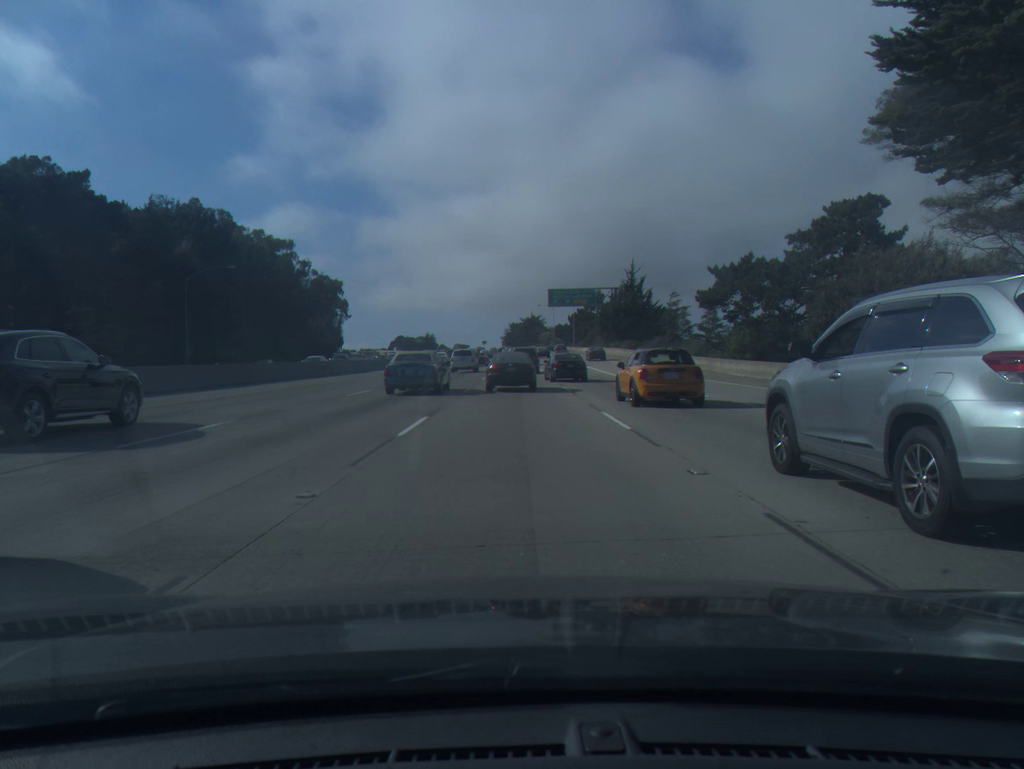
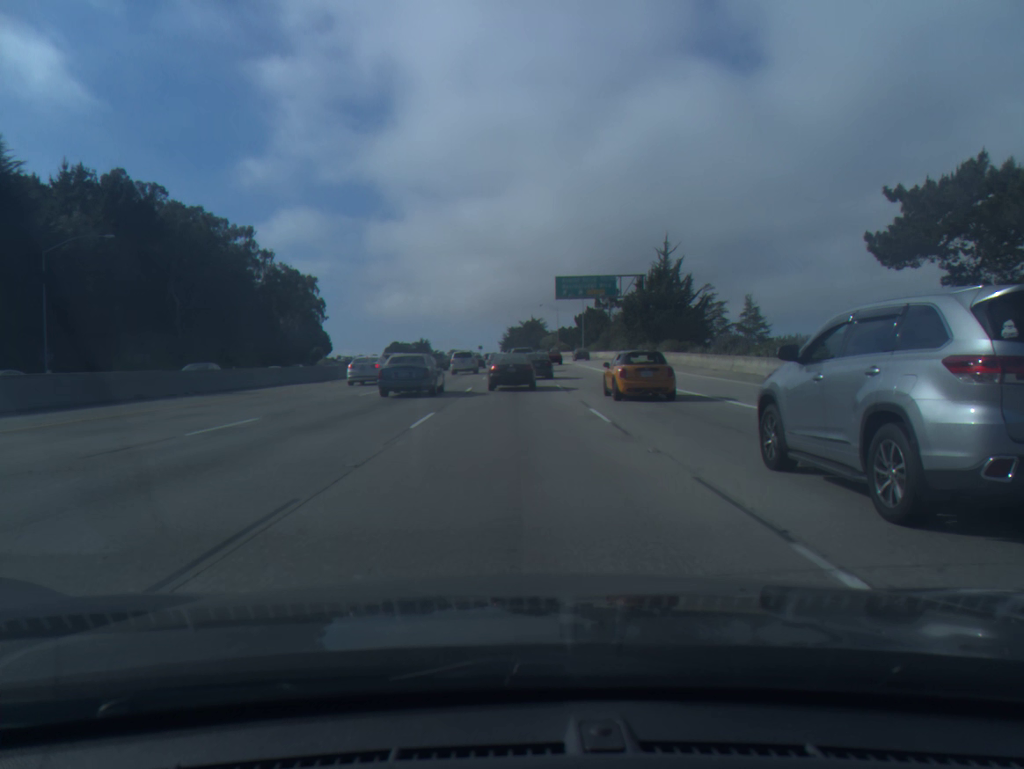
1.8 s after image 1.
(0.0, +26.8) m; 0°
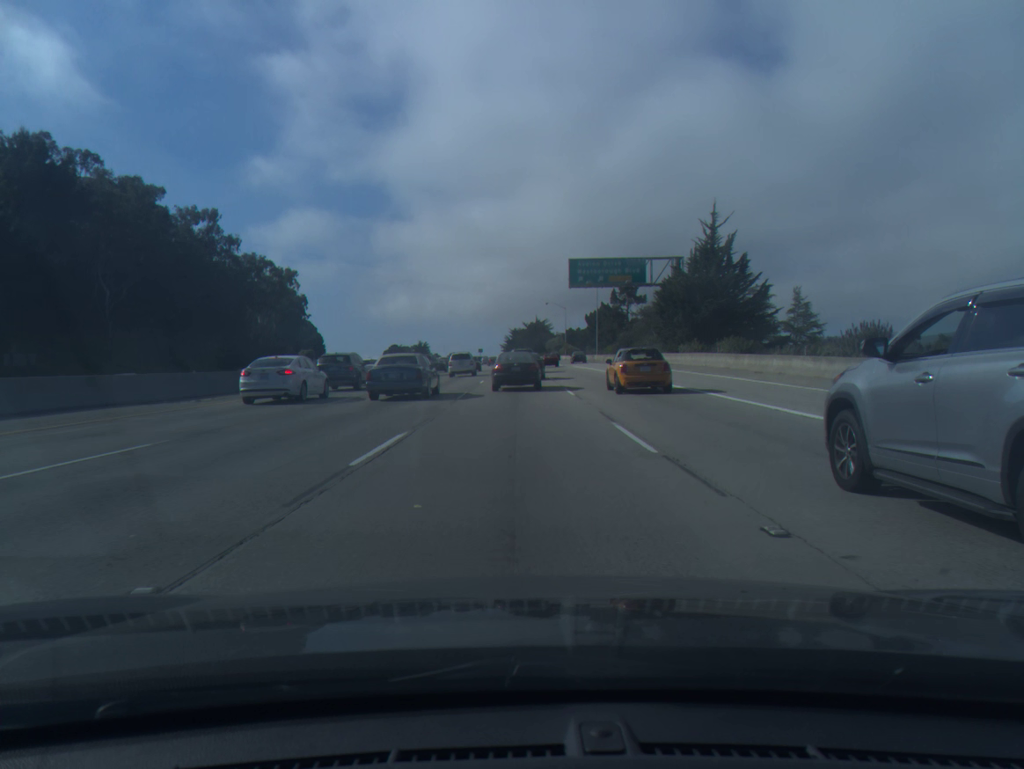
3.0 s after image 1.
(0.0, +19.6) m; 0°
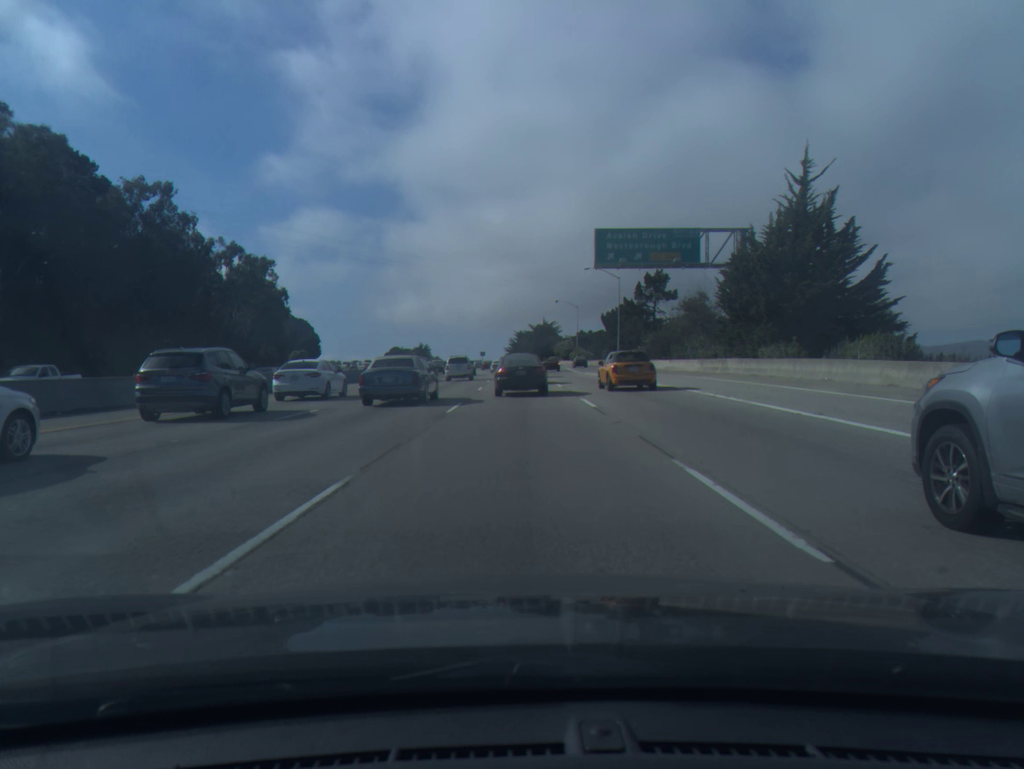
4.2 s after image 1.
(-0.1, +19.8) m; 0°
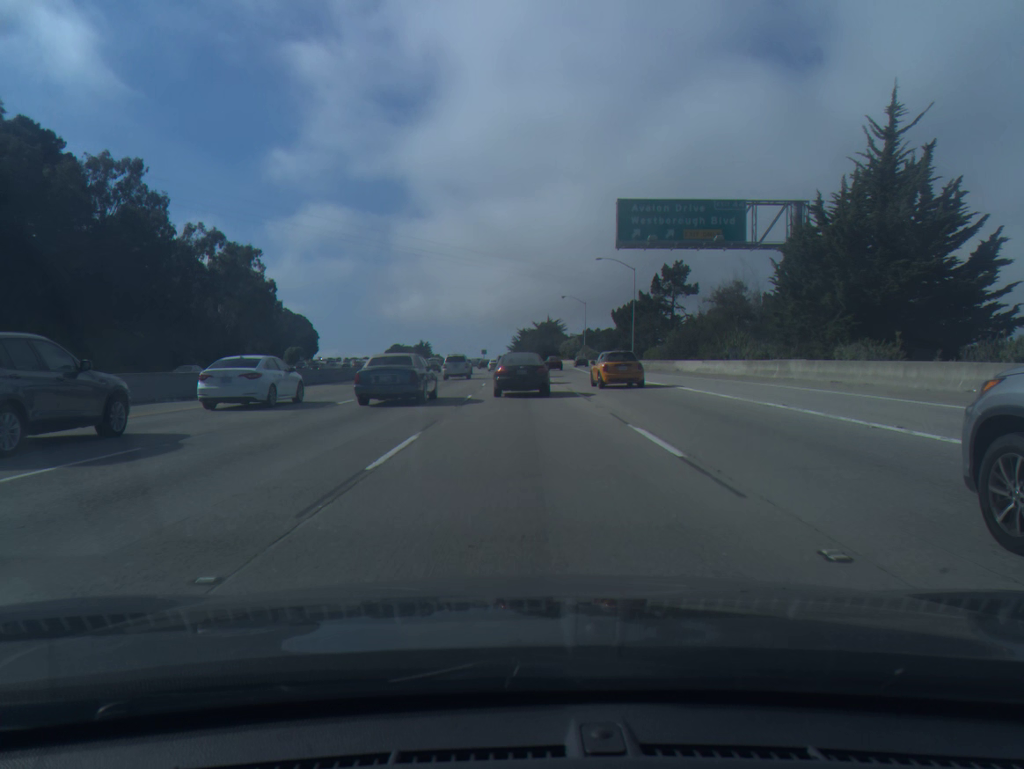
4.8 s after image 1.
(0.0, +10.1) m; 0°
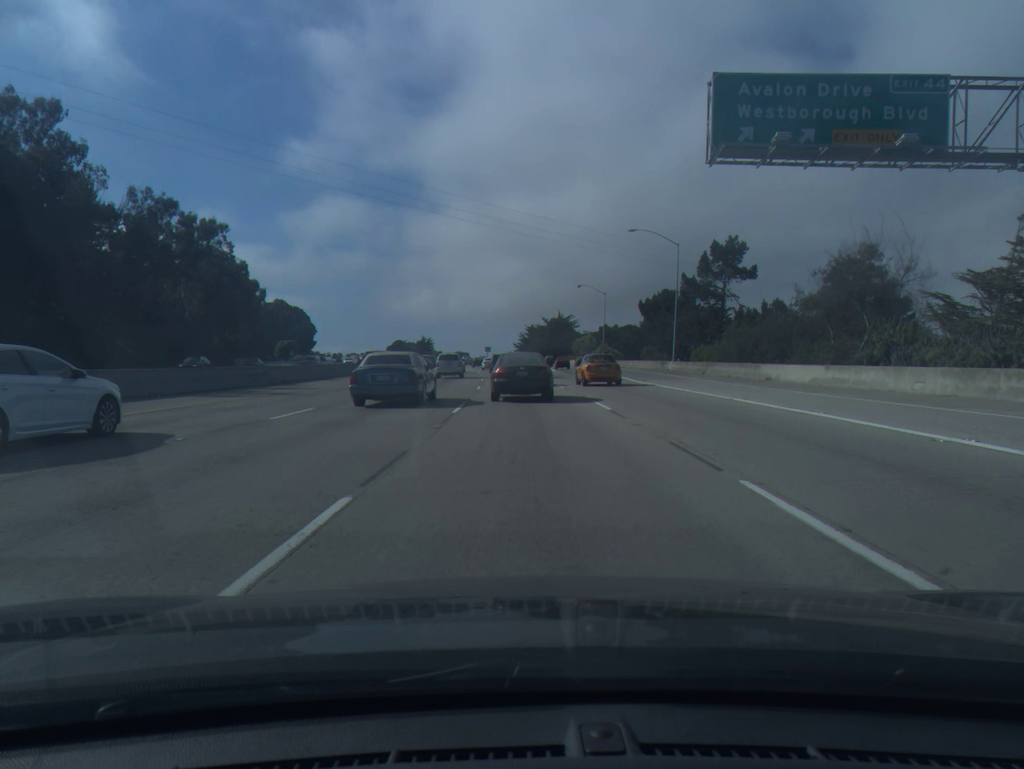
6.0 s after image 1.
(-0.1, +20.1) m; -1°
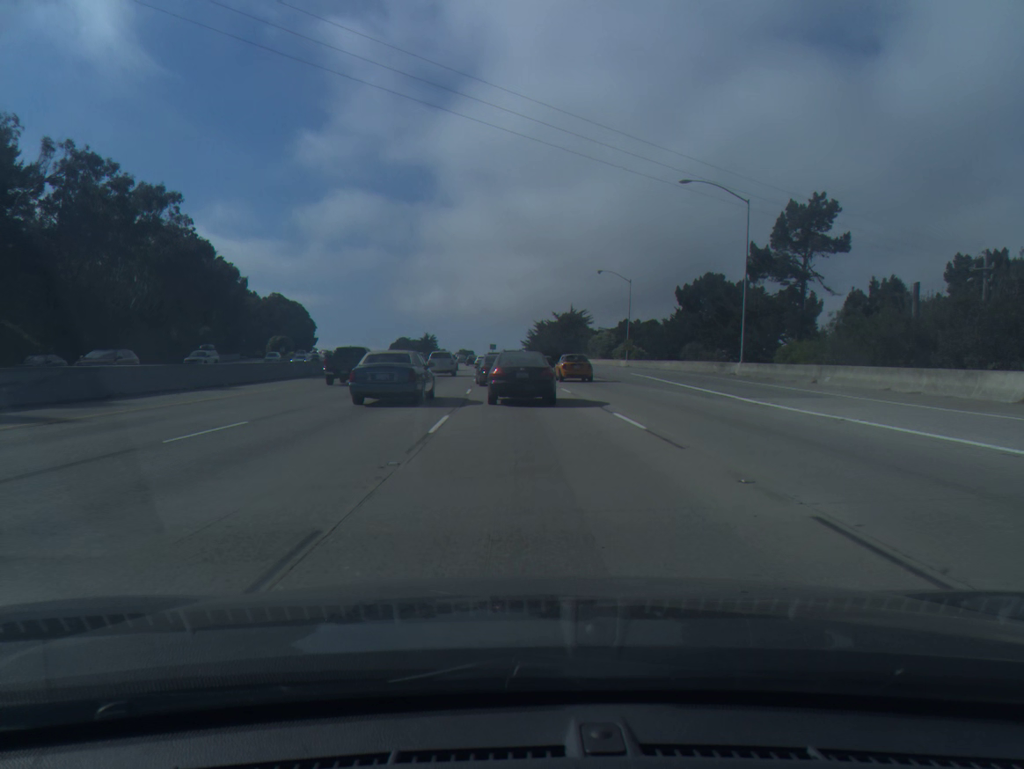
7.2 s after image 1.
(-0.1, +19.6) m; -1°
